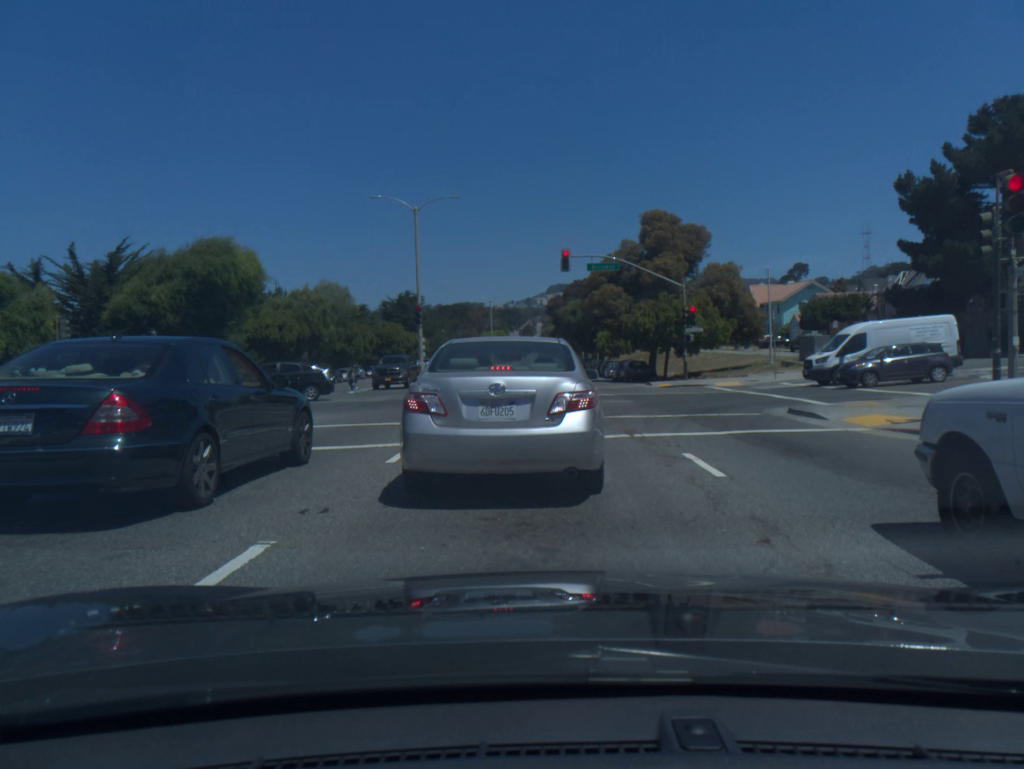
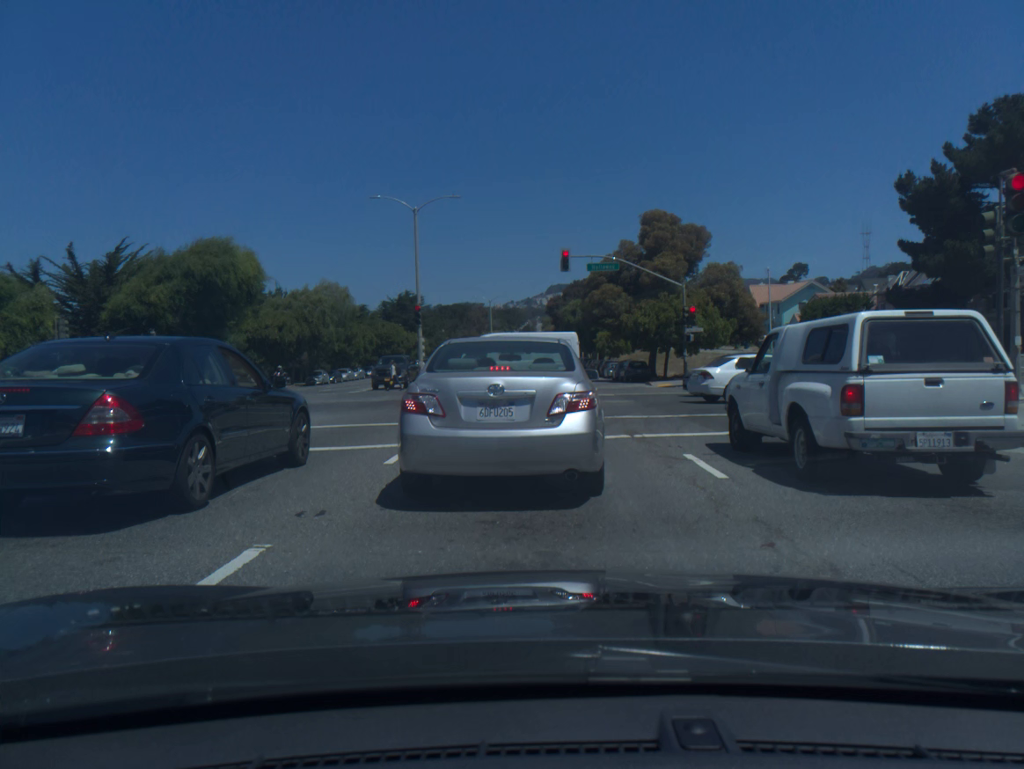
(0.0, +0.1) m; 0°
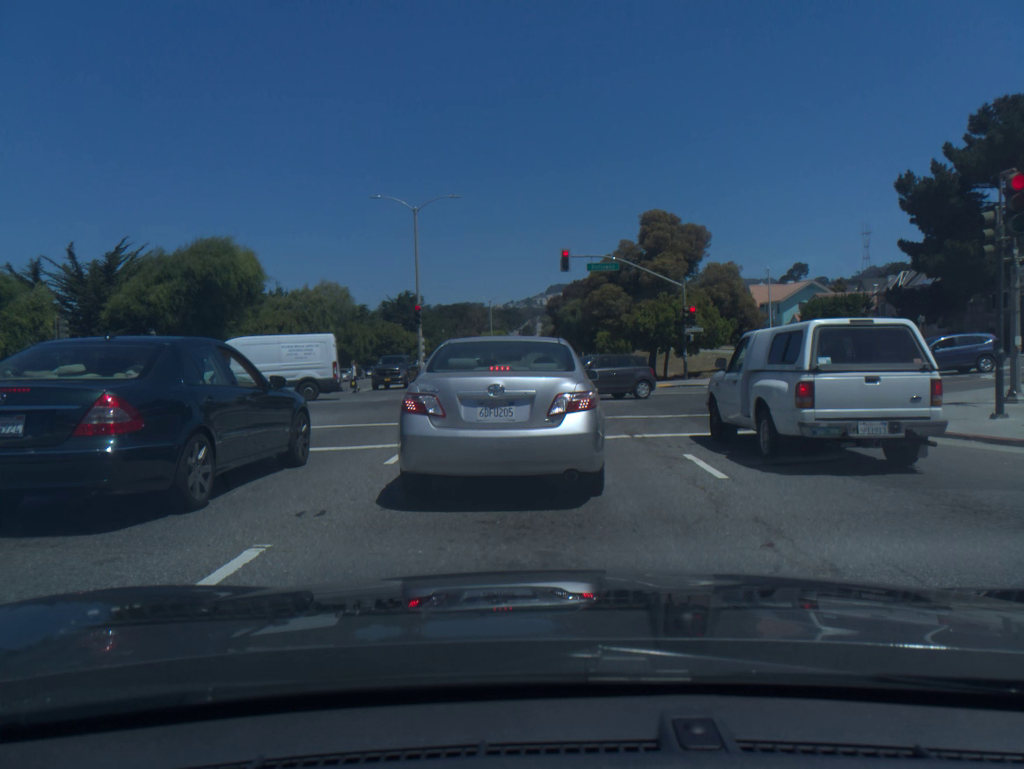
(0.0, 0.0) m; 0°
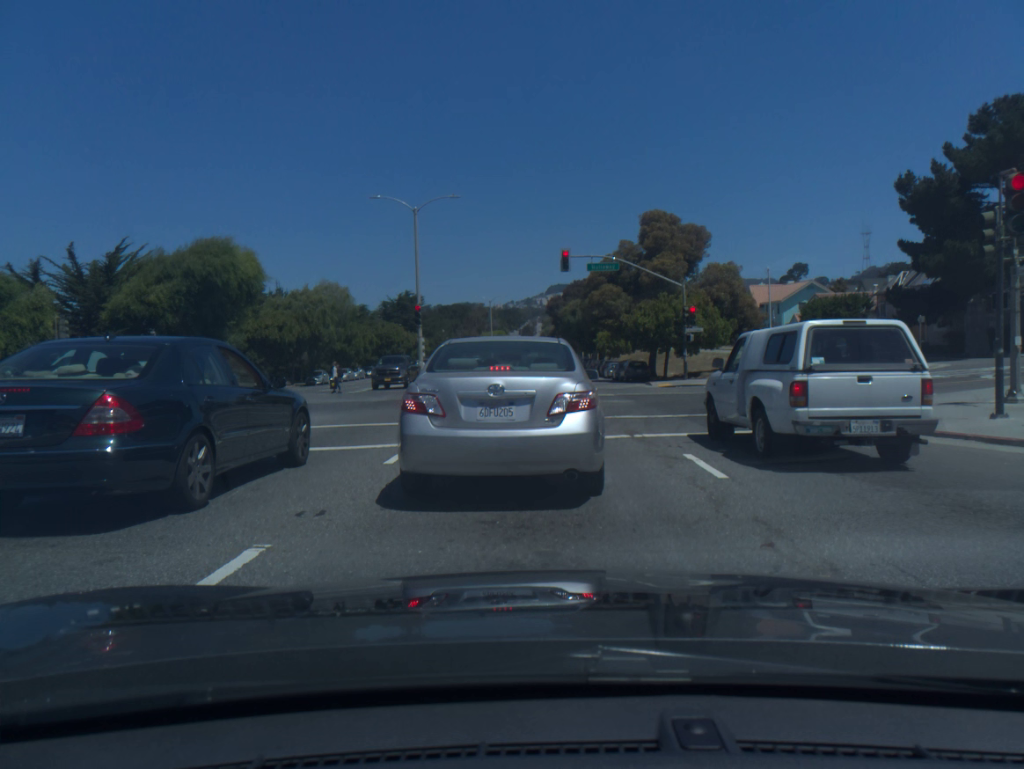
(0.0, 0.0) m; 0°
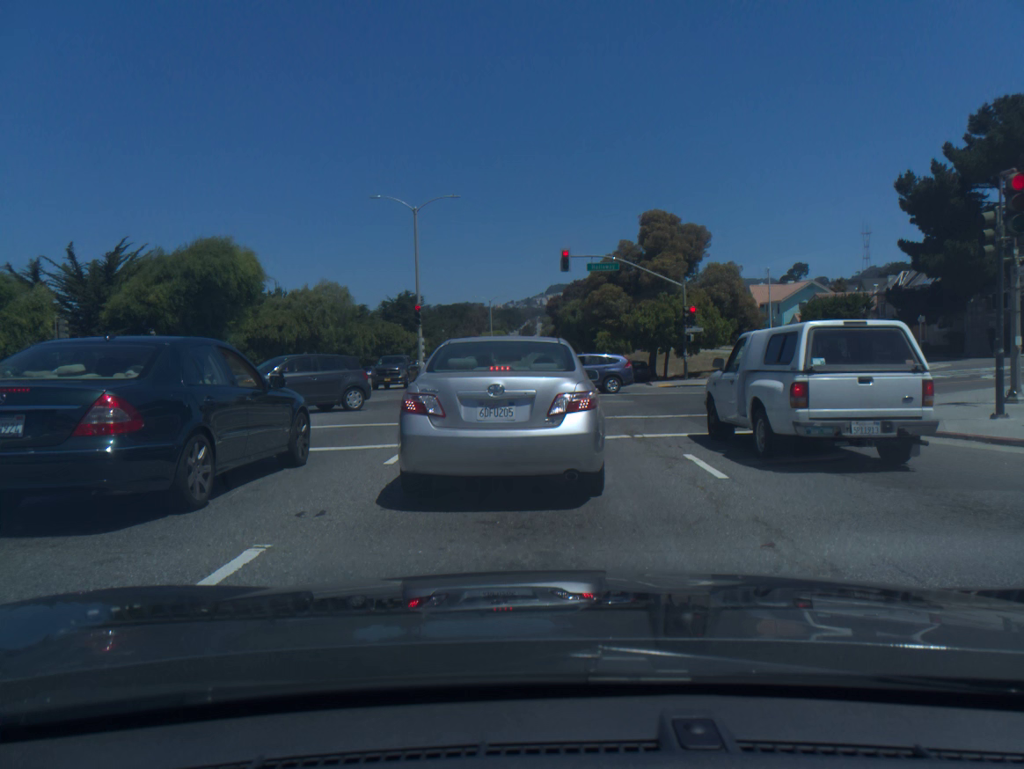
(0.0, 0.0) m; 0°
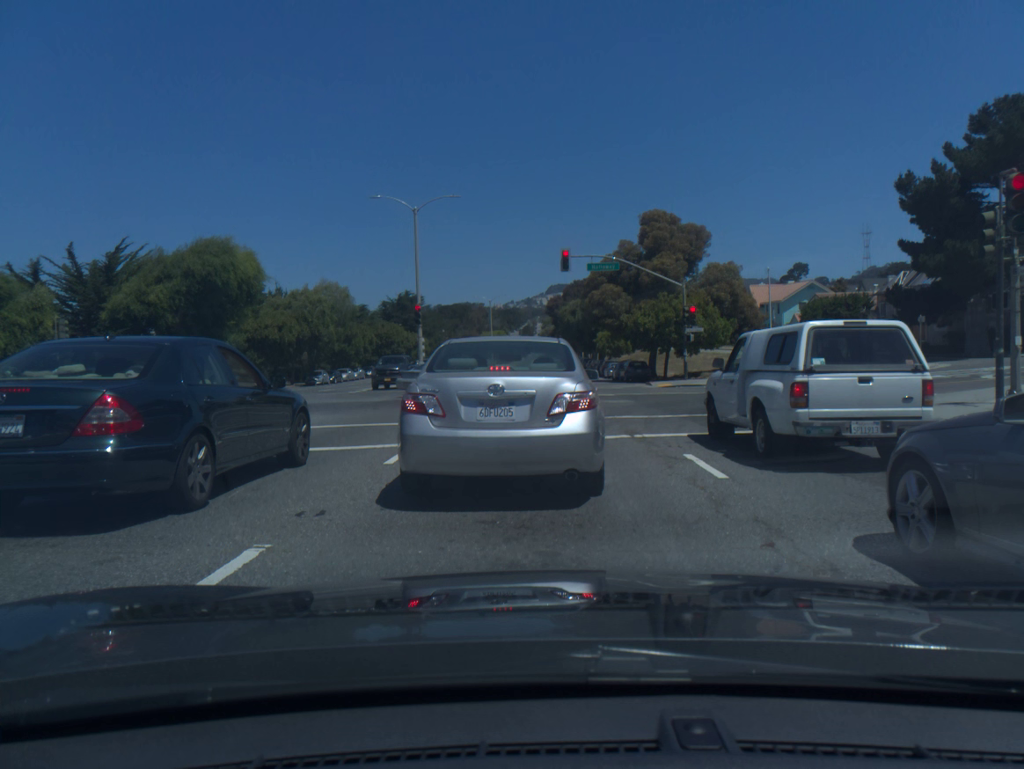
(0.0, 0.0) m; 0°
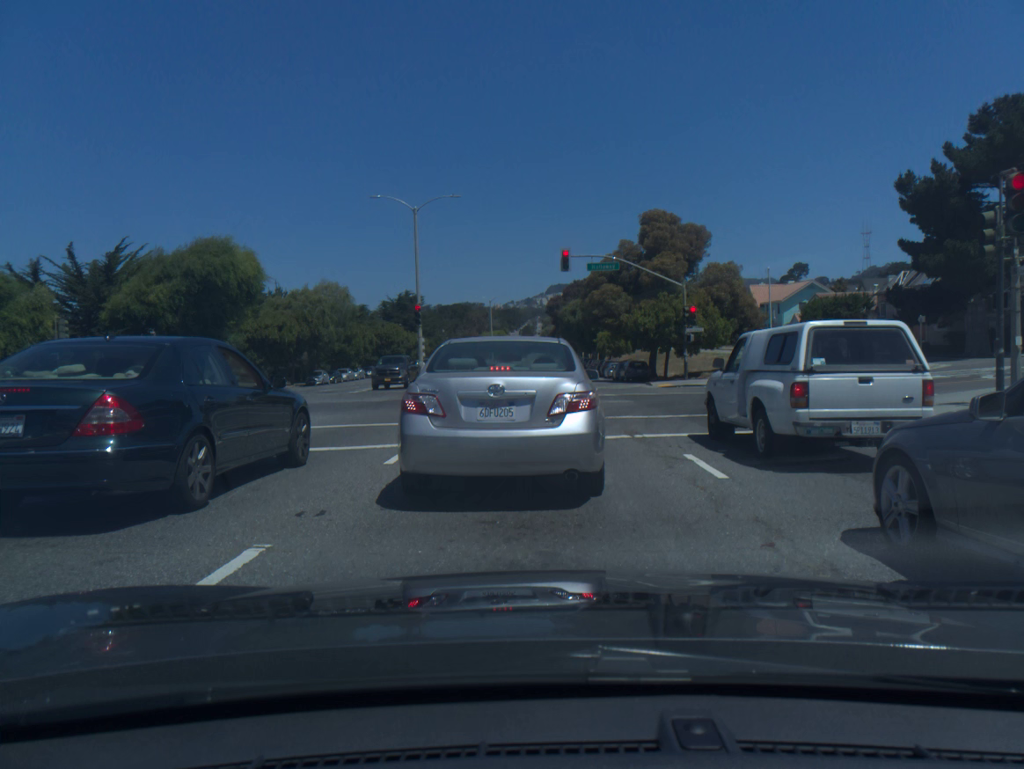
(0.0, 0.0) m; 0°
